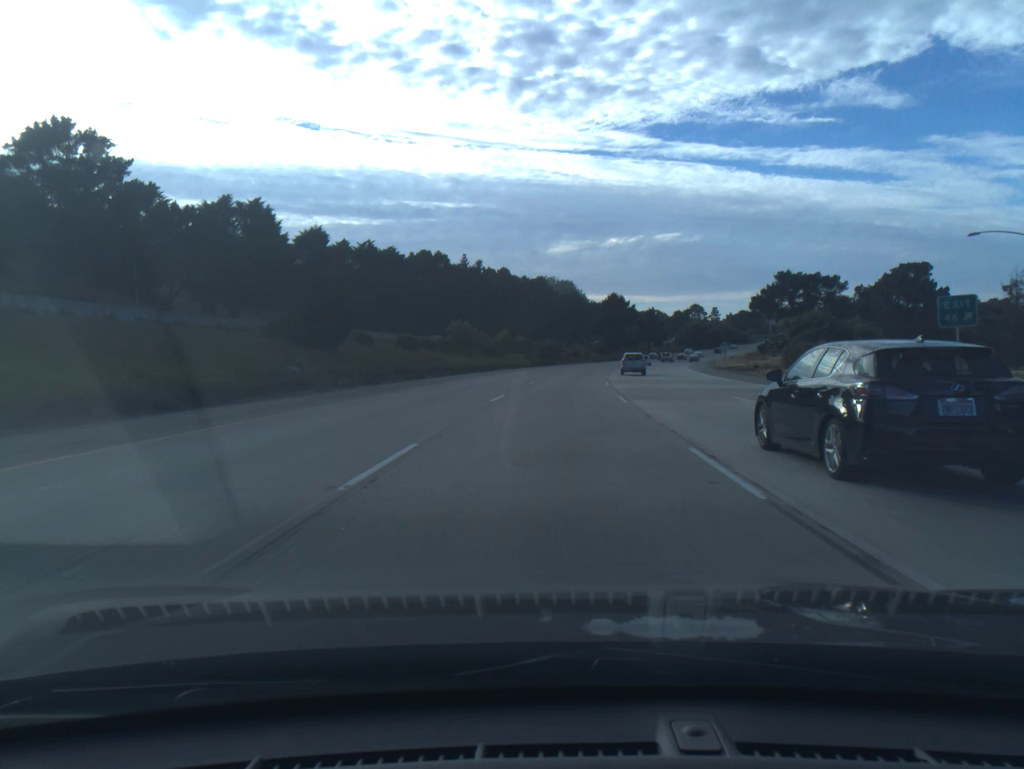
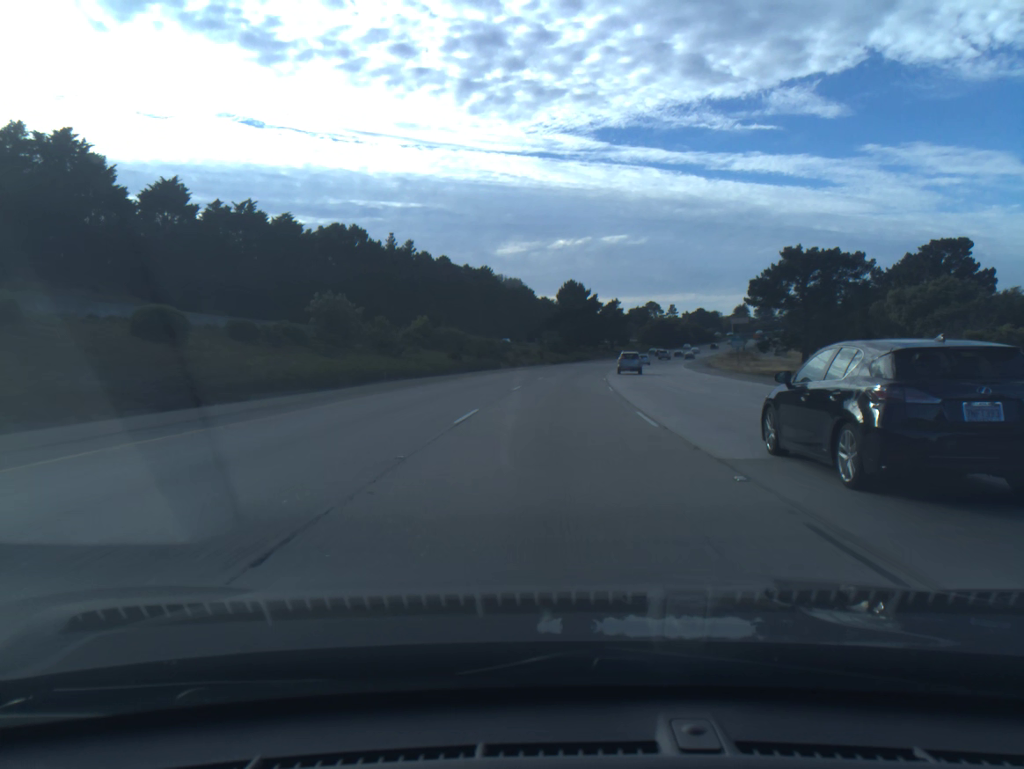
(+1.2, +36.6) m; +4°
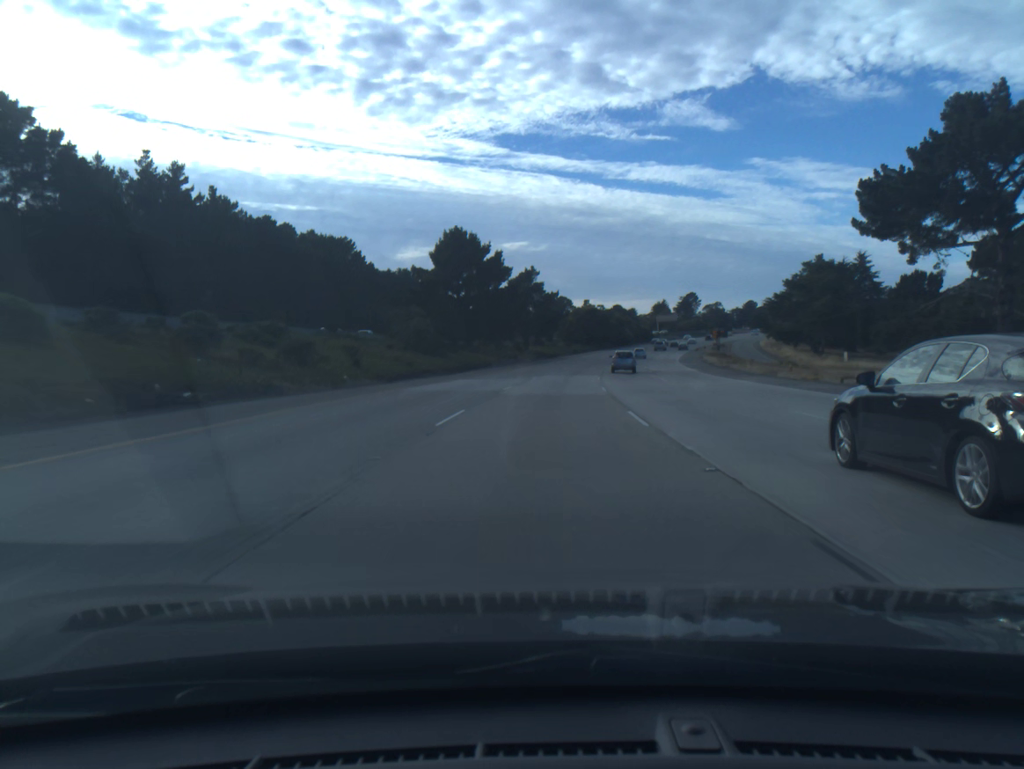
(+4.6, +73.1) m; +7°
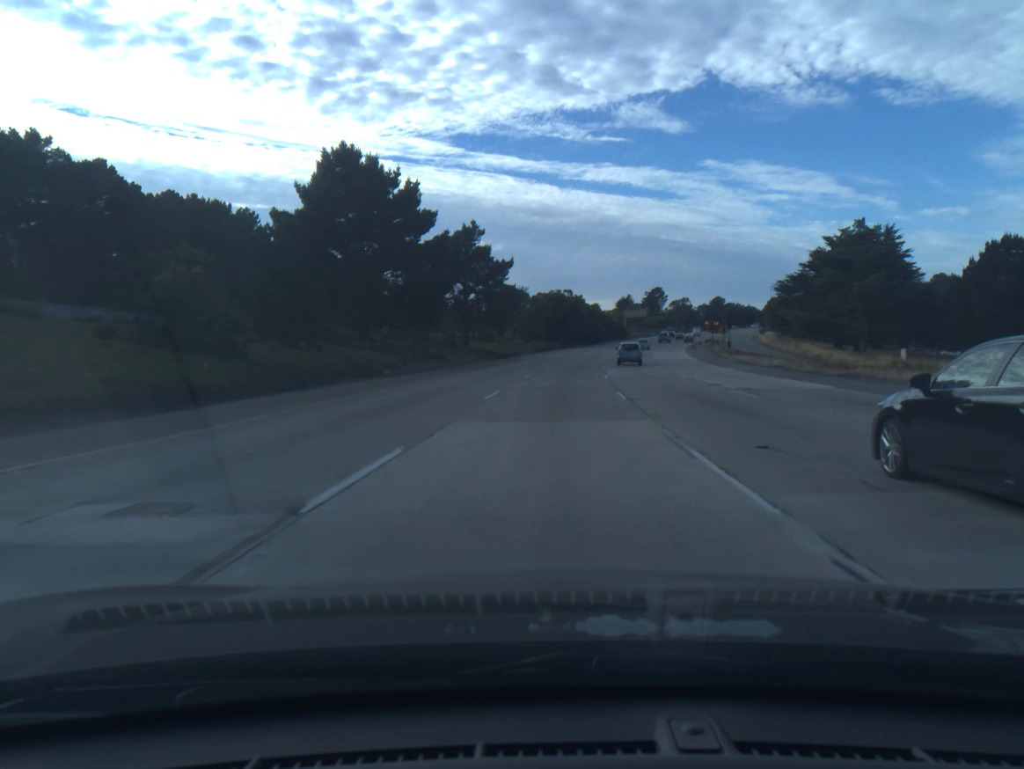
(+1.0, +36.7) m; +3°
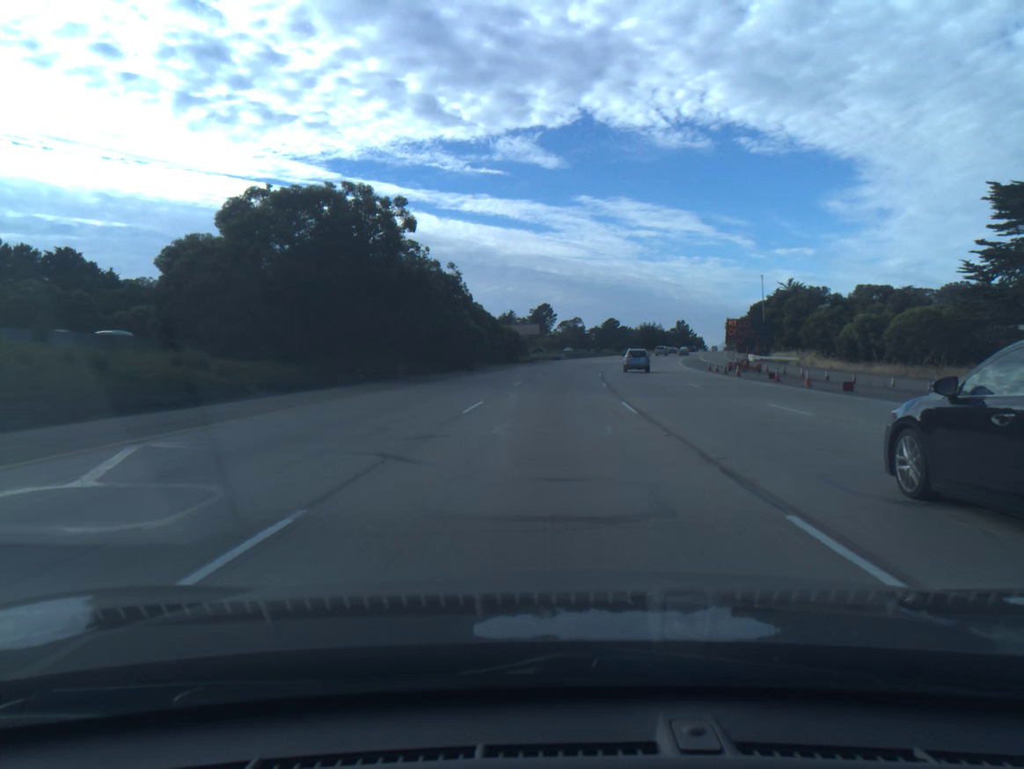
(+7.3, +91.1) m; +9°
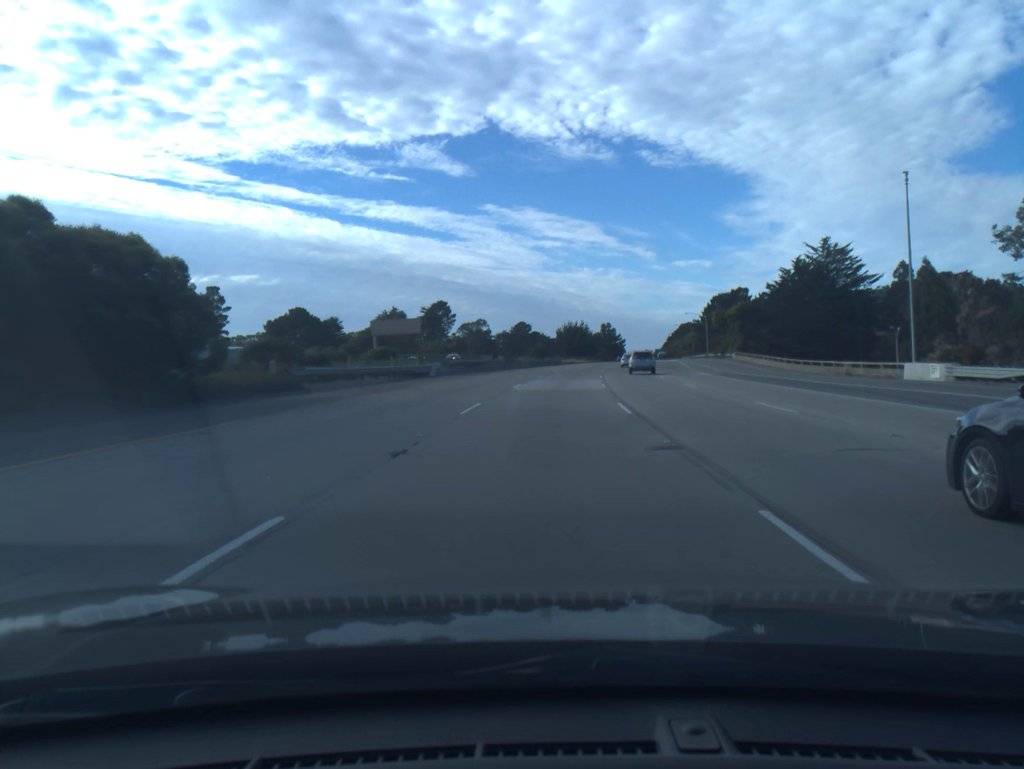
(+4.3, +72.4) m; +7°
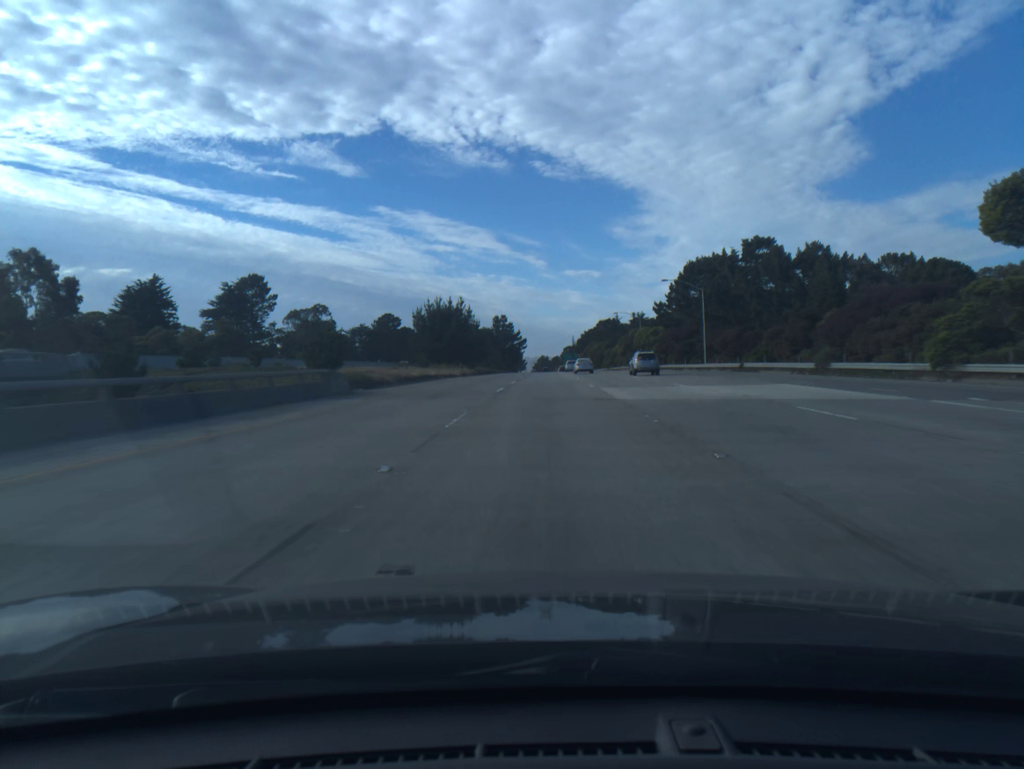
(+6.5, +90.0) m; +8°
